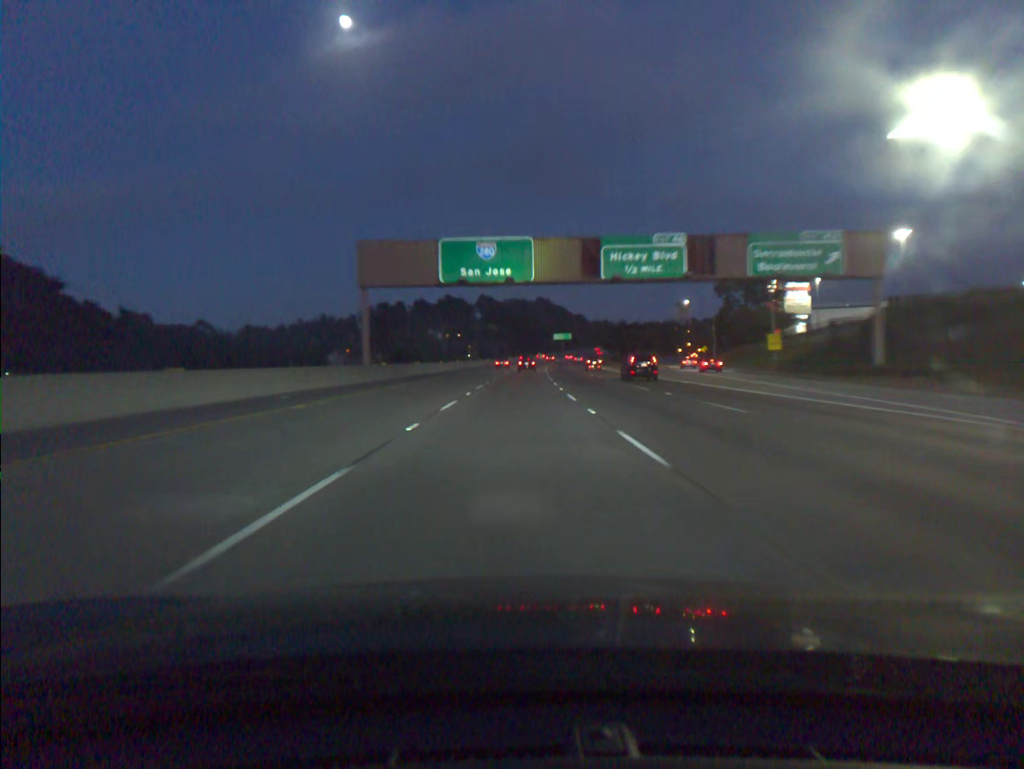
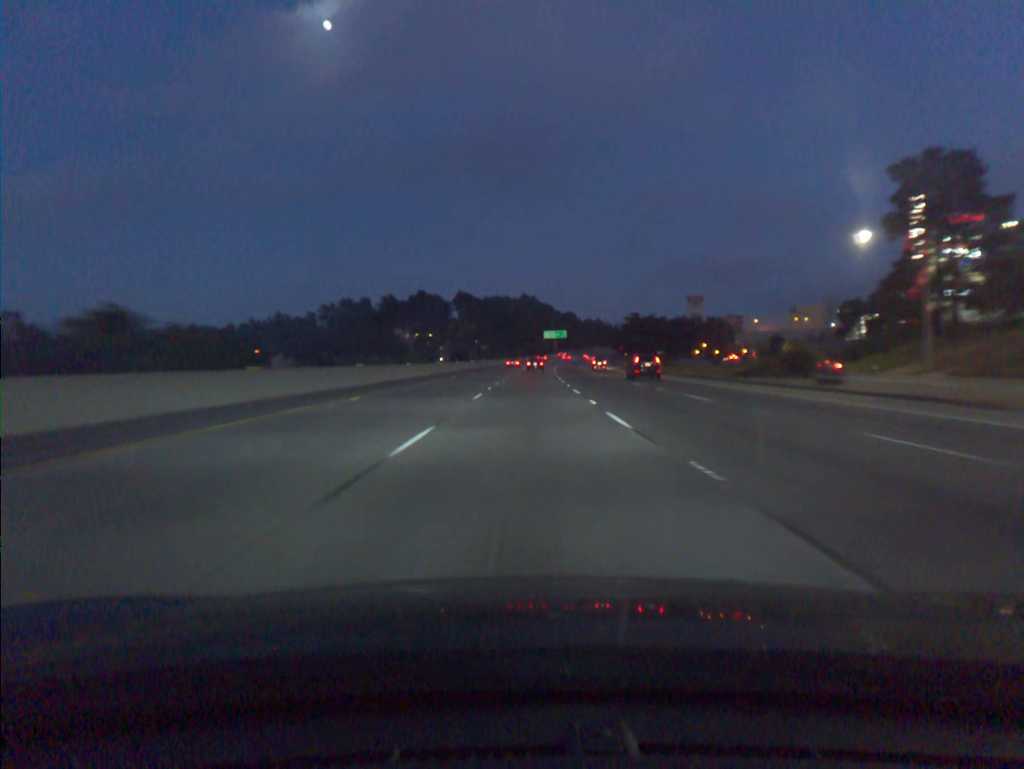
(+0.6, +68.2) m; +1°
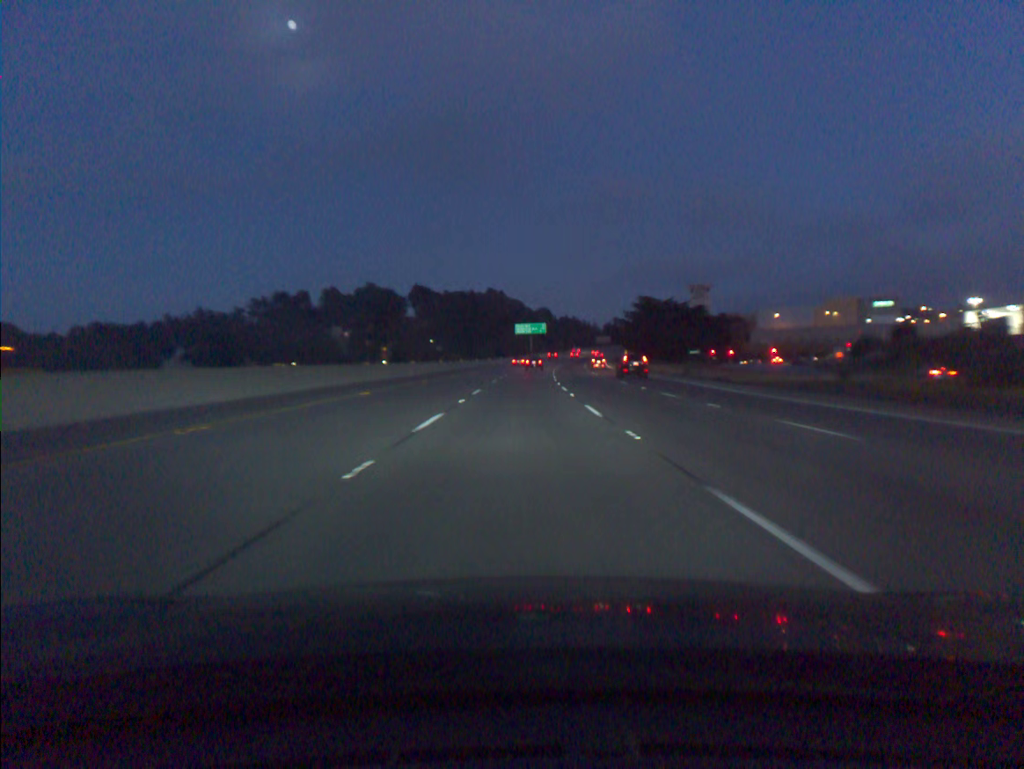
(+1.5, +69.7) m; +2°
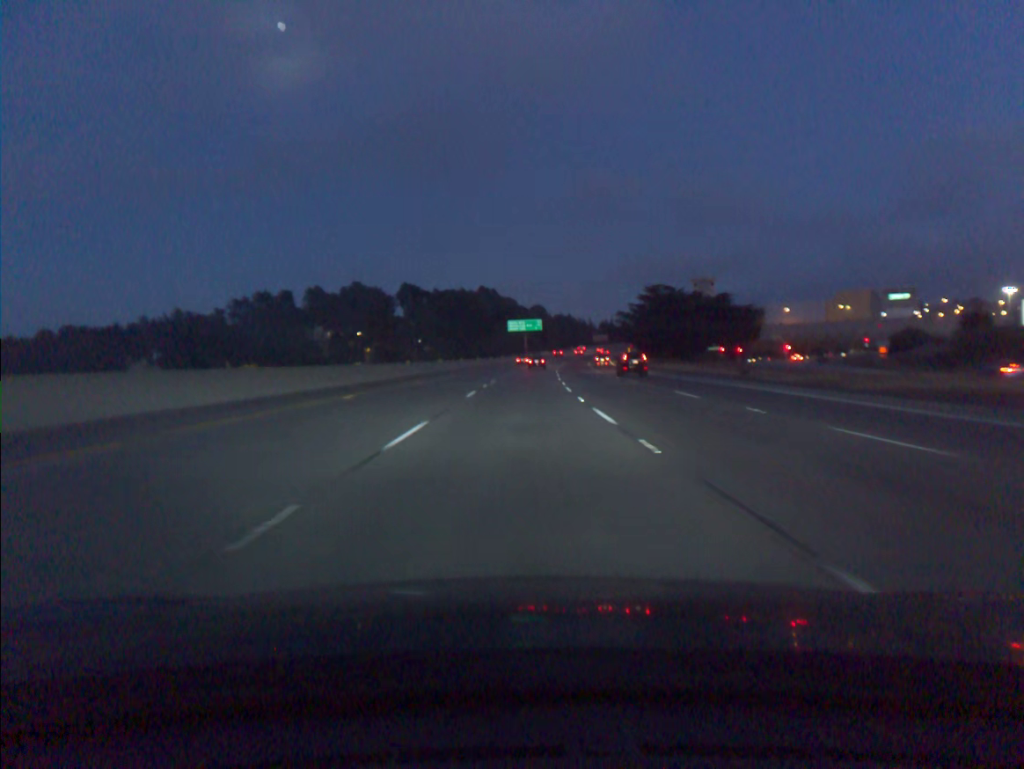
(+0.1, +17.6) m; +1°
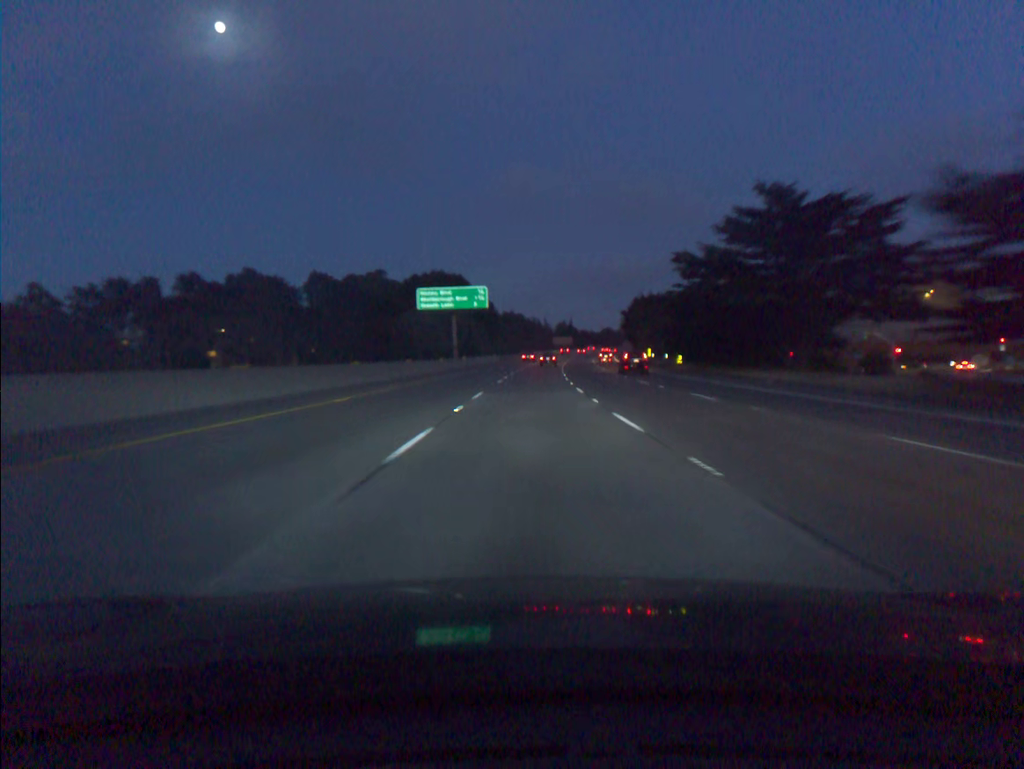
(+2.4, +89.2) m; +4°
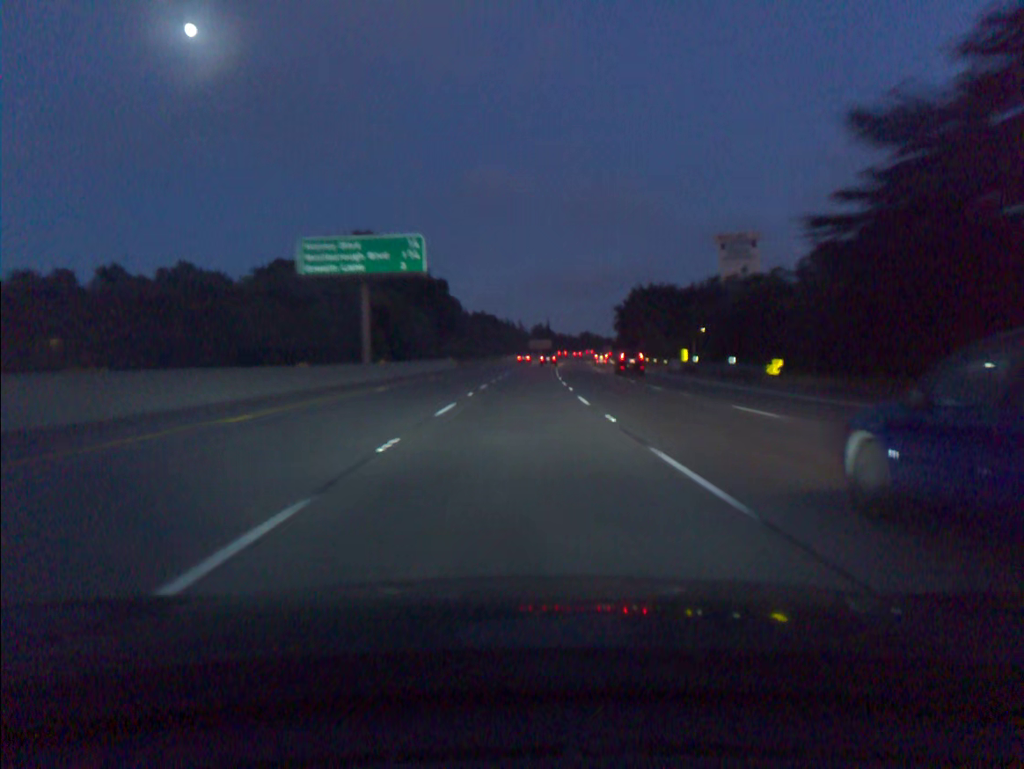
(+0.6, +36.3) m; +2°
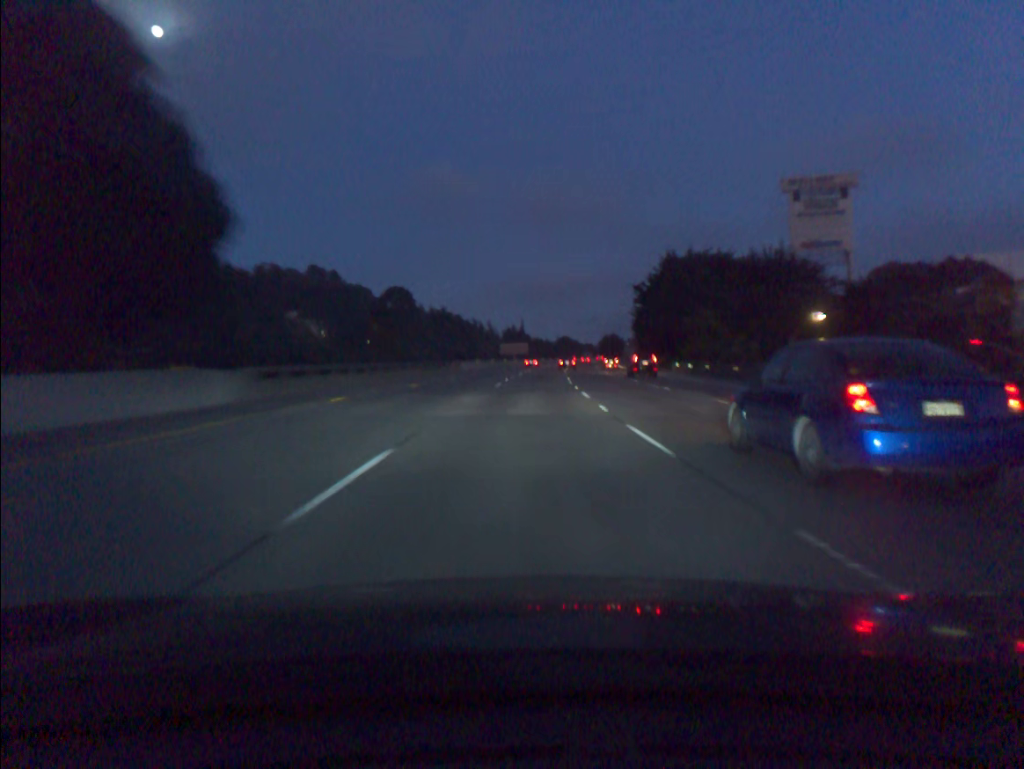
(+0.9, +54.9) m; +2°
